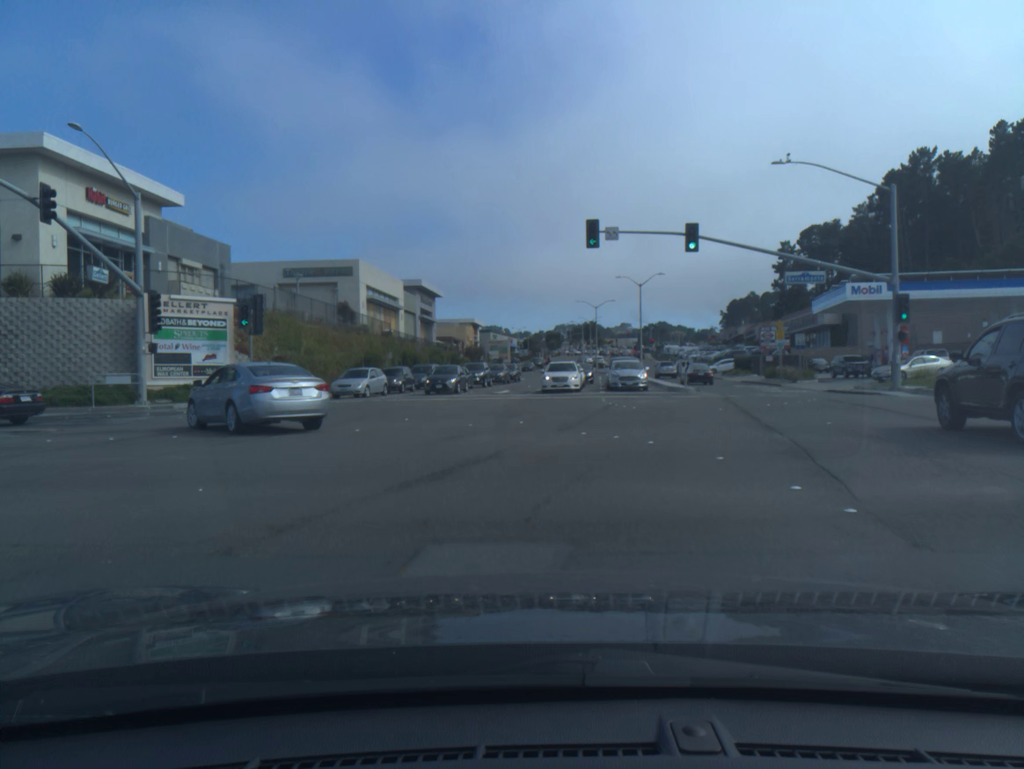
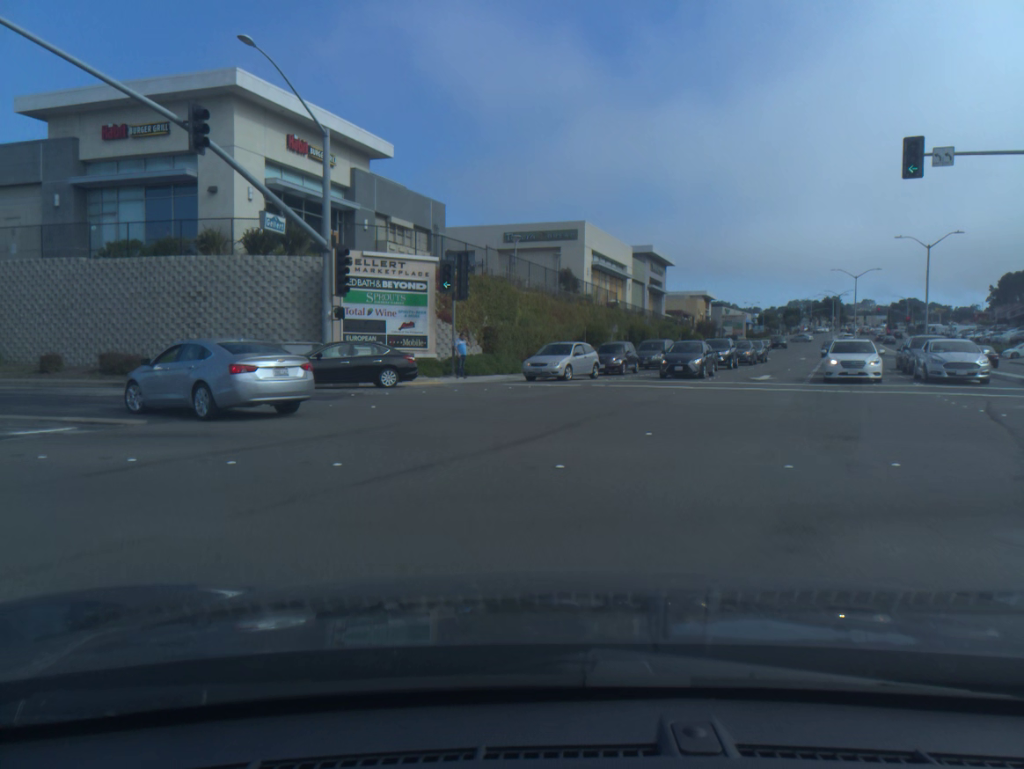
(-1.4, +8.8) m; -16°
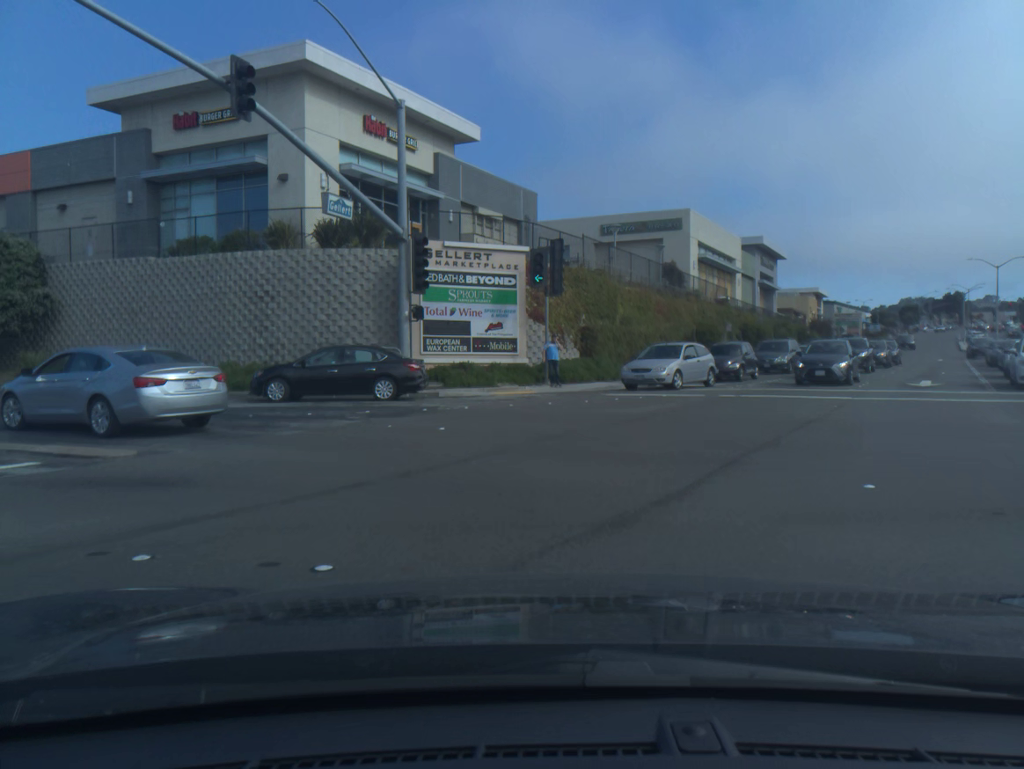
(-0.2, +4.3) m; -7°
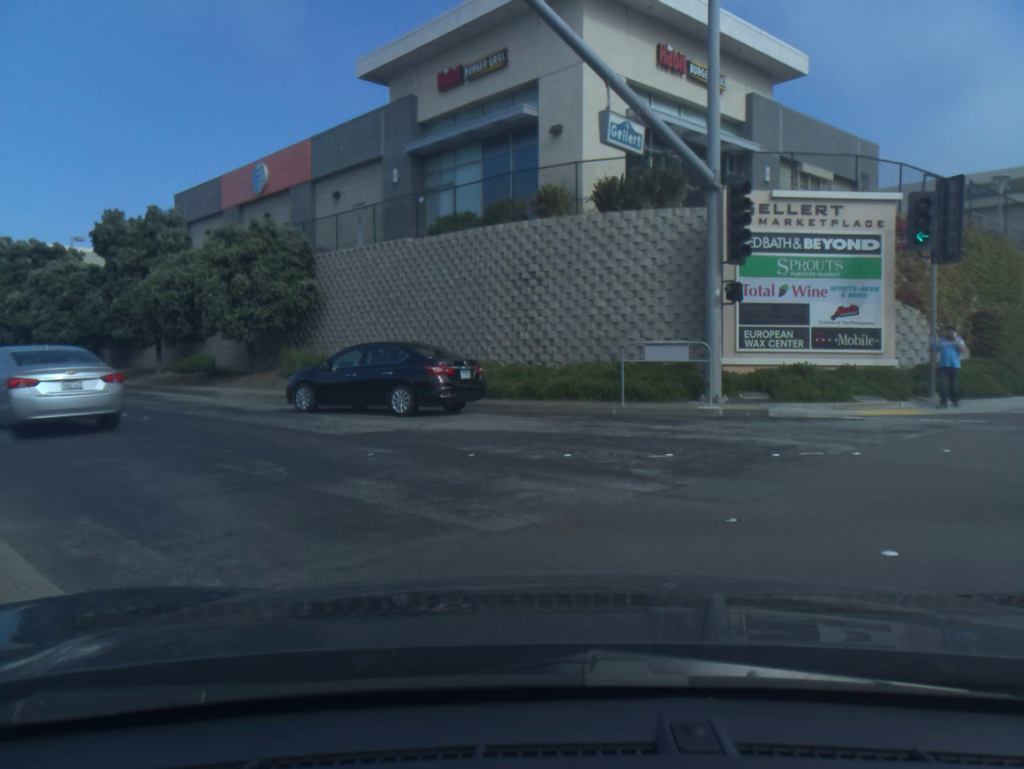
(-1.5, +7.8) m; -22°
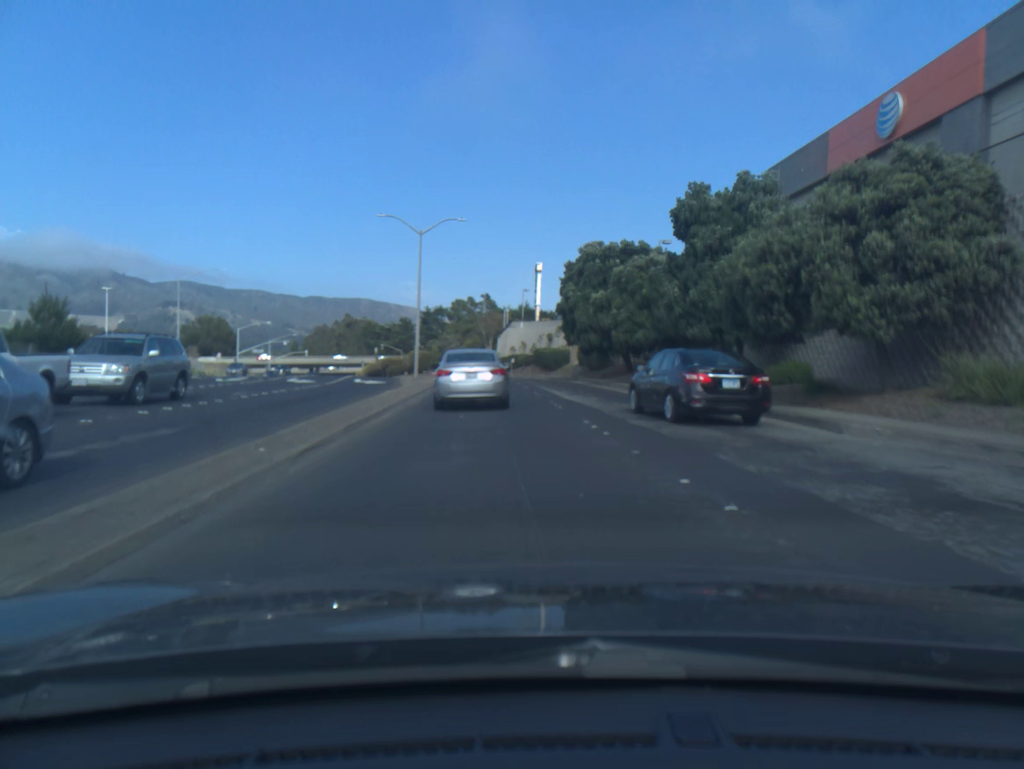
(-4.3, +10.5) m; -39°
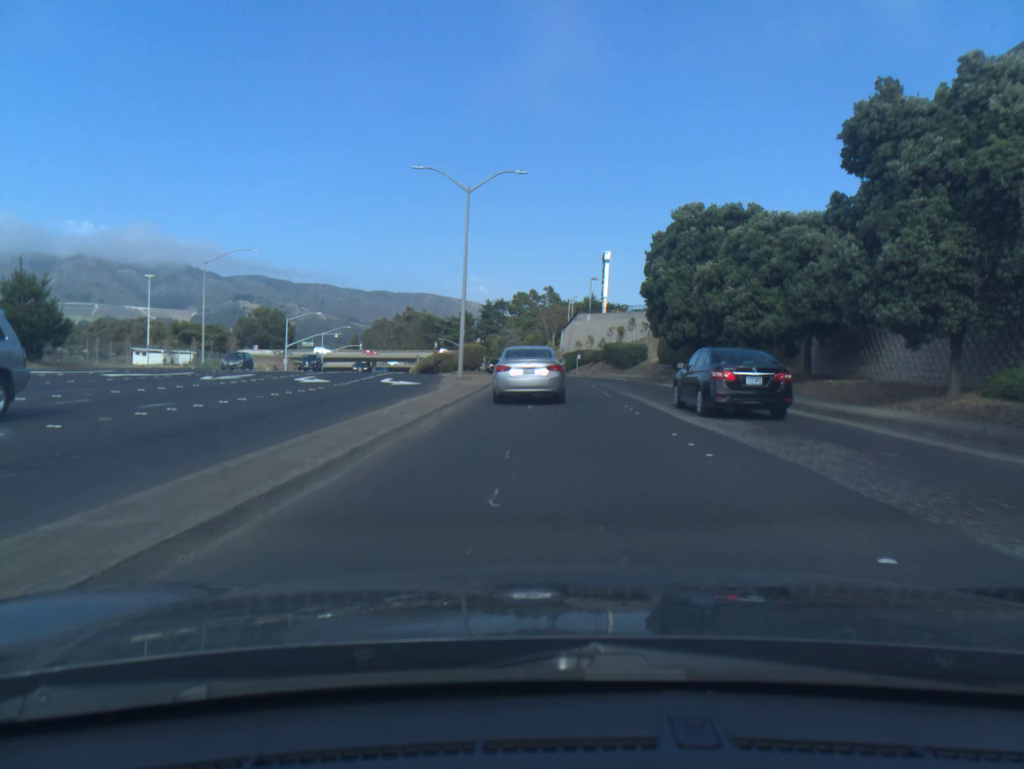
(-0.2, +10.0) m; -2°
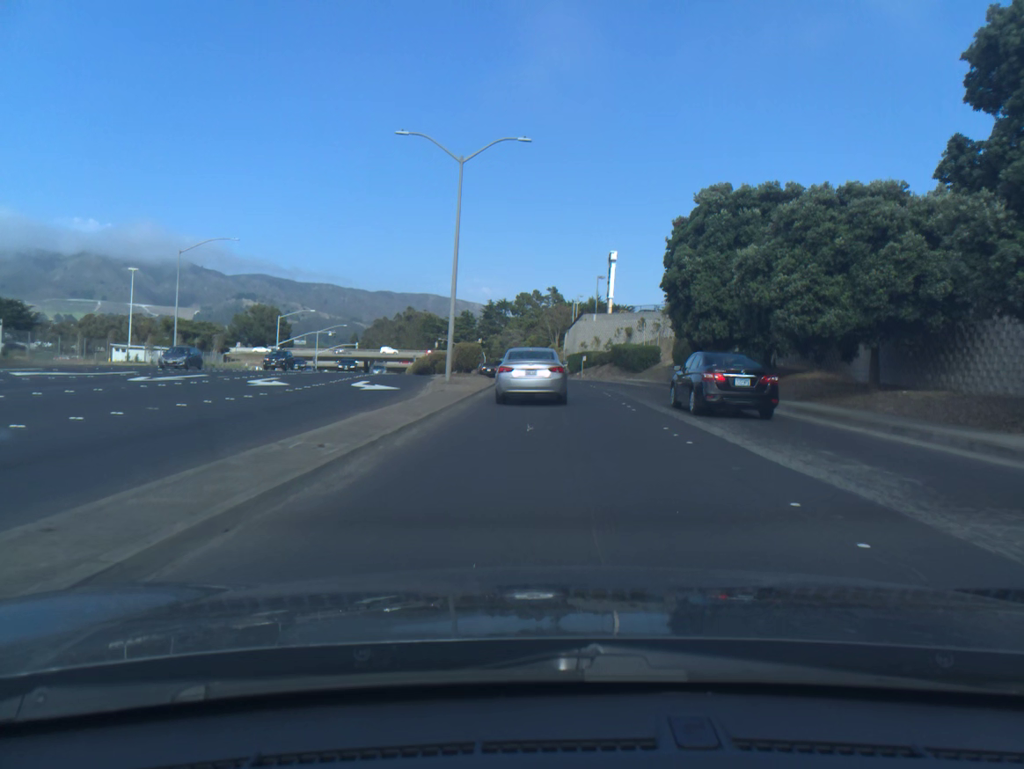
(0.0, +5.5) m; -1°
